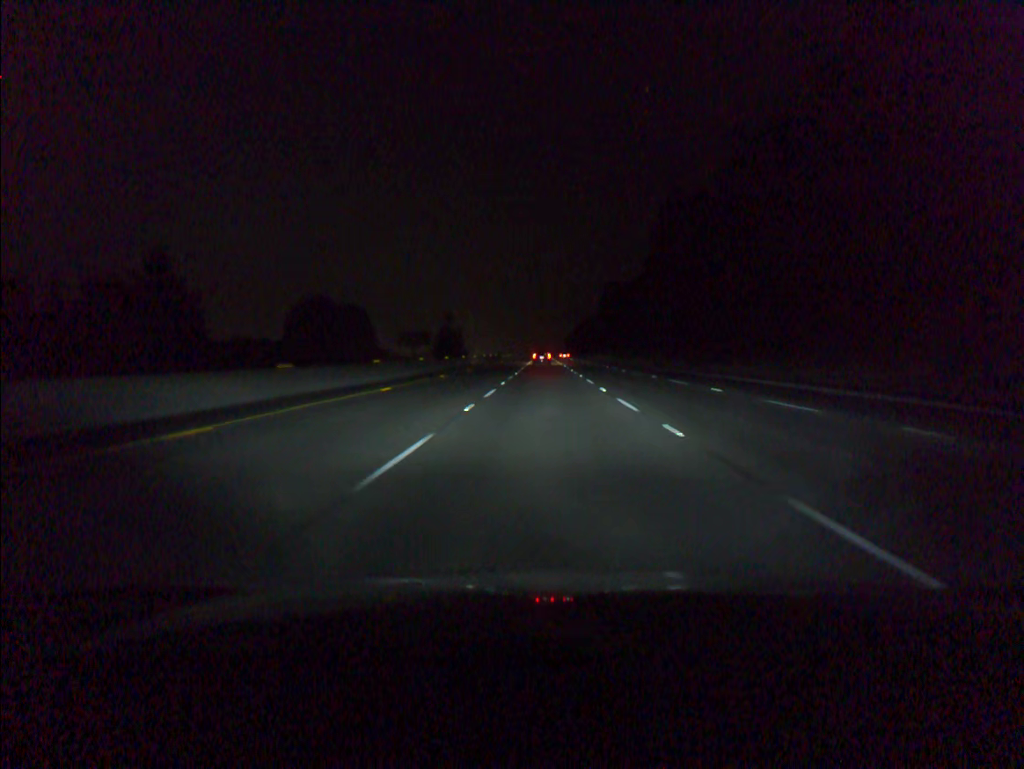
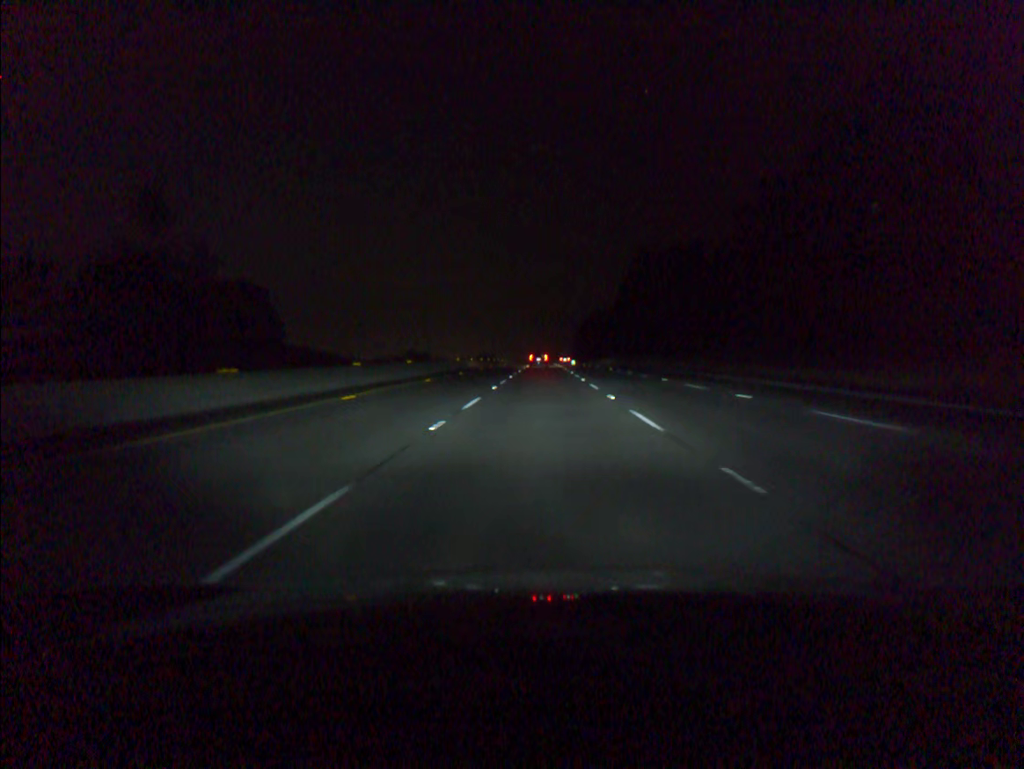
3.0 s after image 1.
(+0.2, +92.1) m; 0°
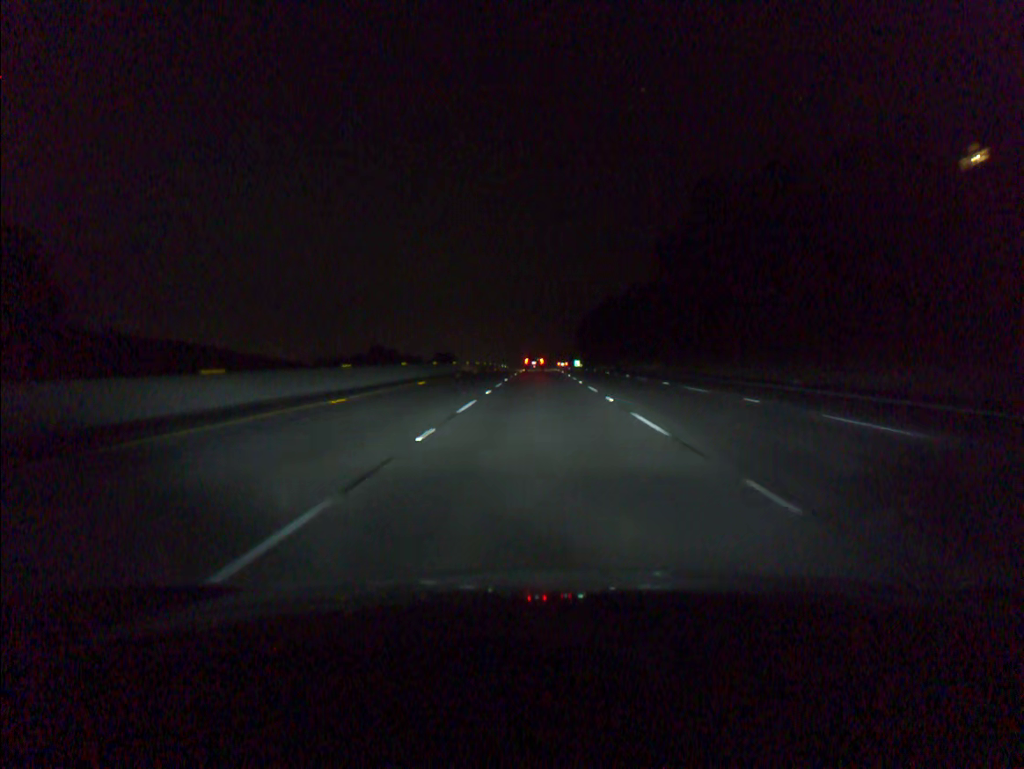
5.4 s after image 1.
(+0.1, +73.8) m; 0°
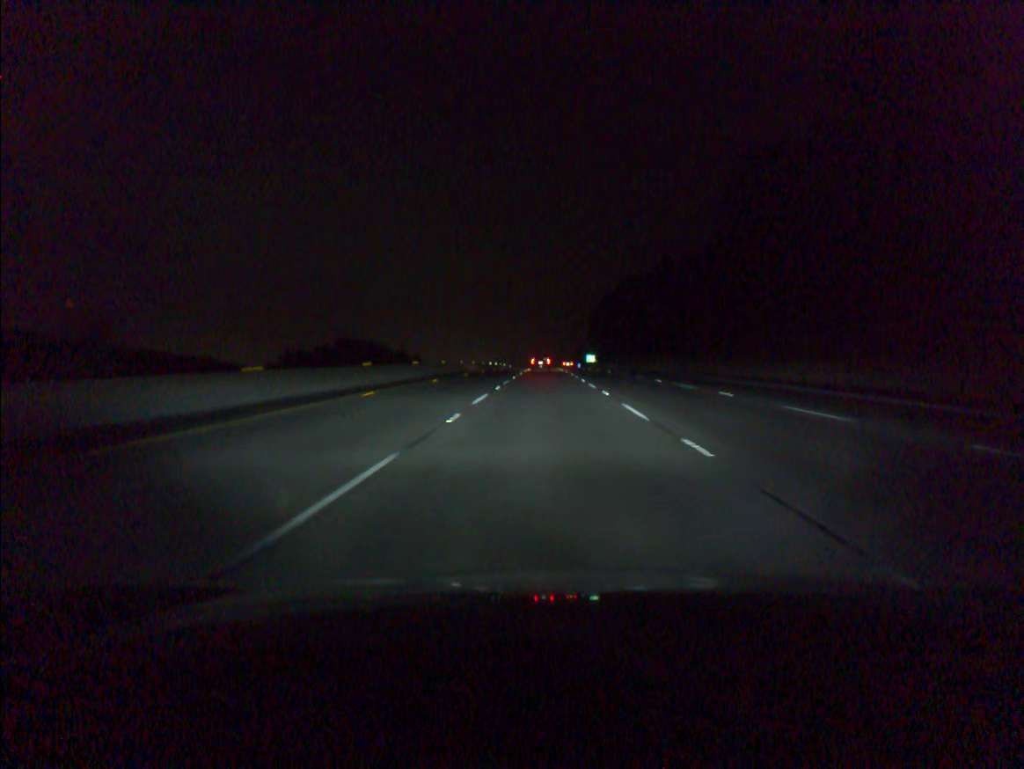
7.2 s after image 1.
(-0.2, +55.5) m; 0°
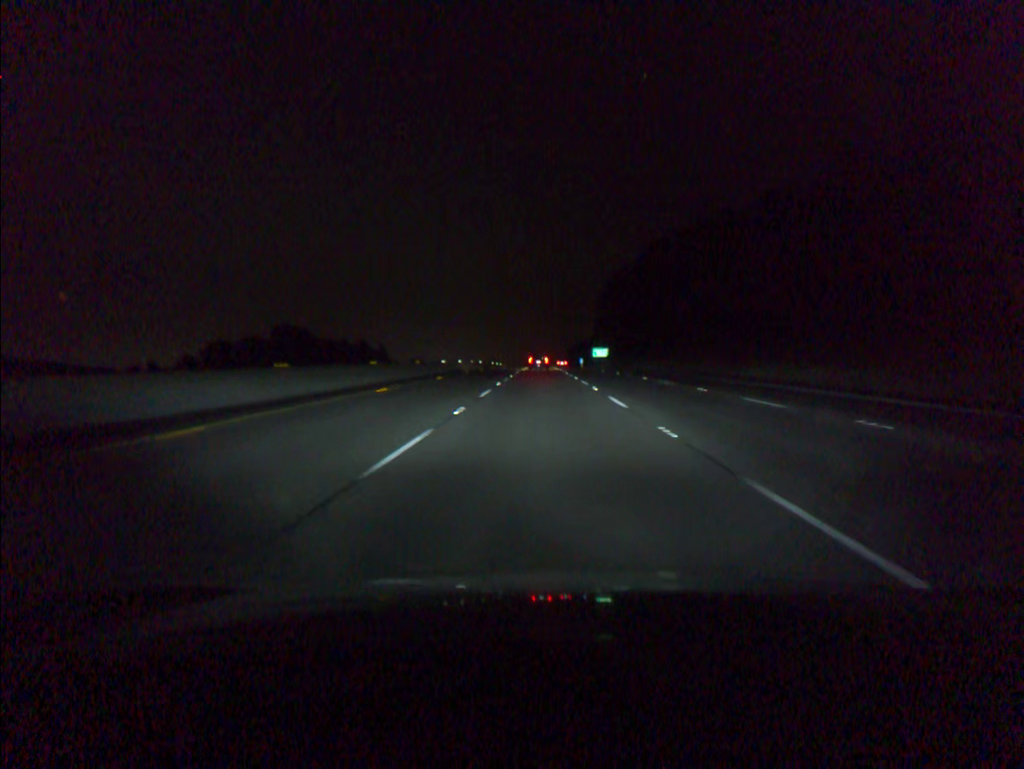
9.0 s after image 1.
(+0.1, +55.5) m; 0°
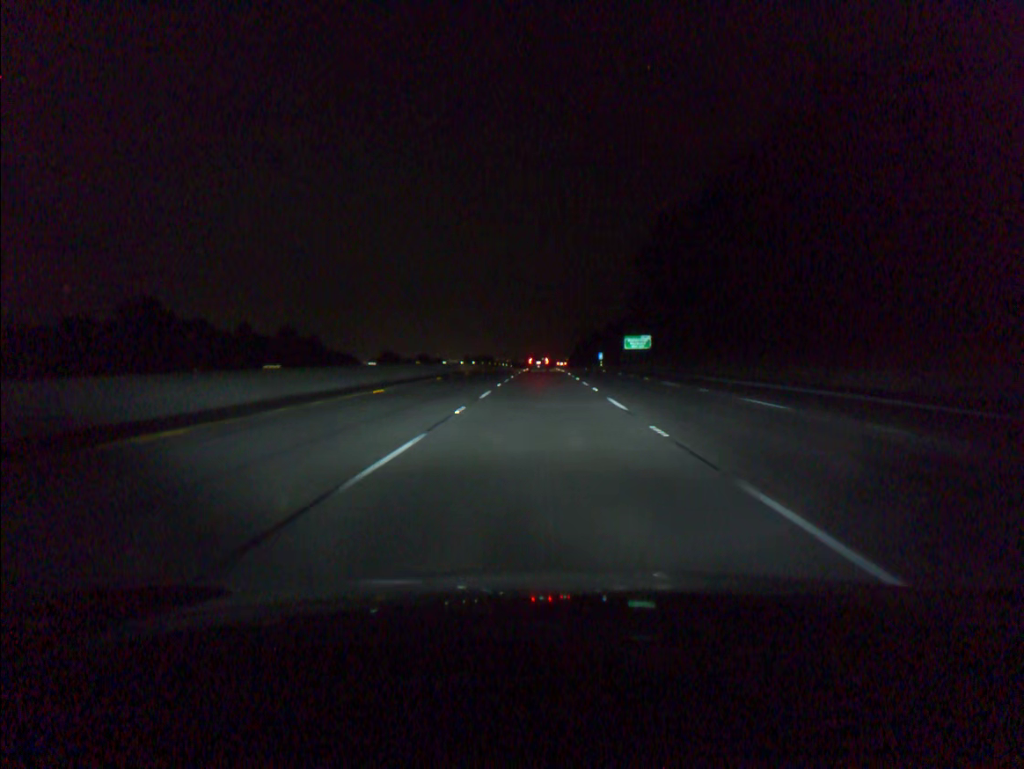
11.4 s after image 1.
(-0.1, +73.6) m; 0°
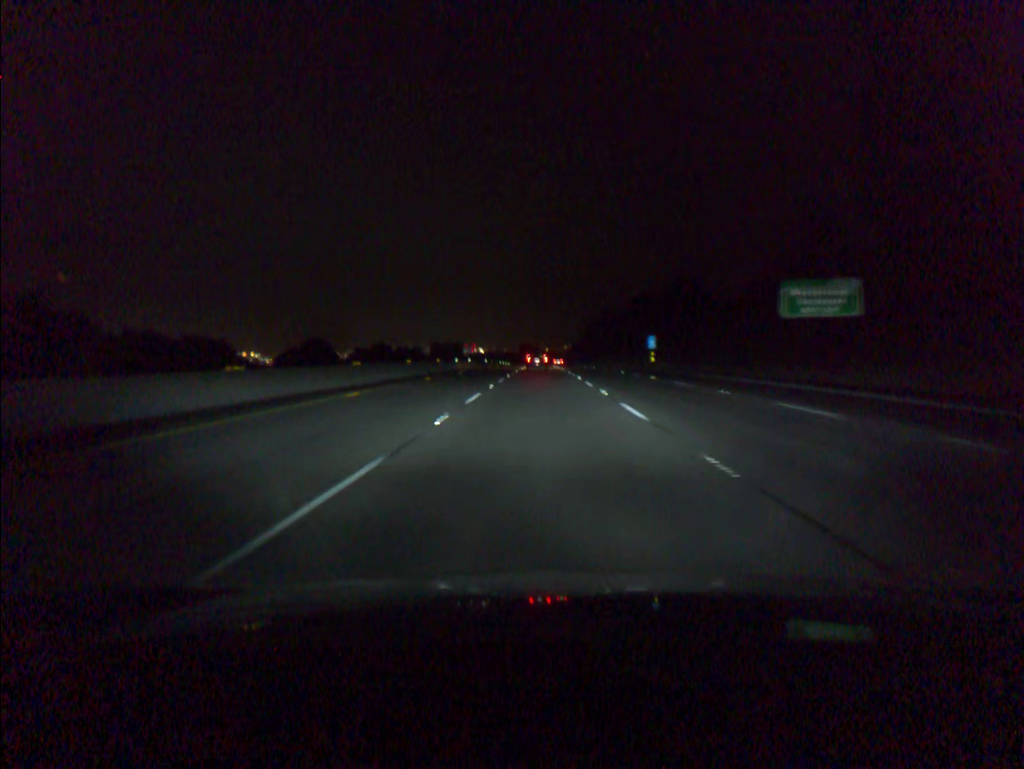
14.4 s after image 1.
(+0.1, +91.0) m; 0°
